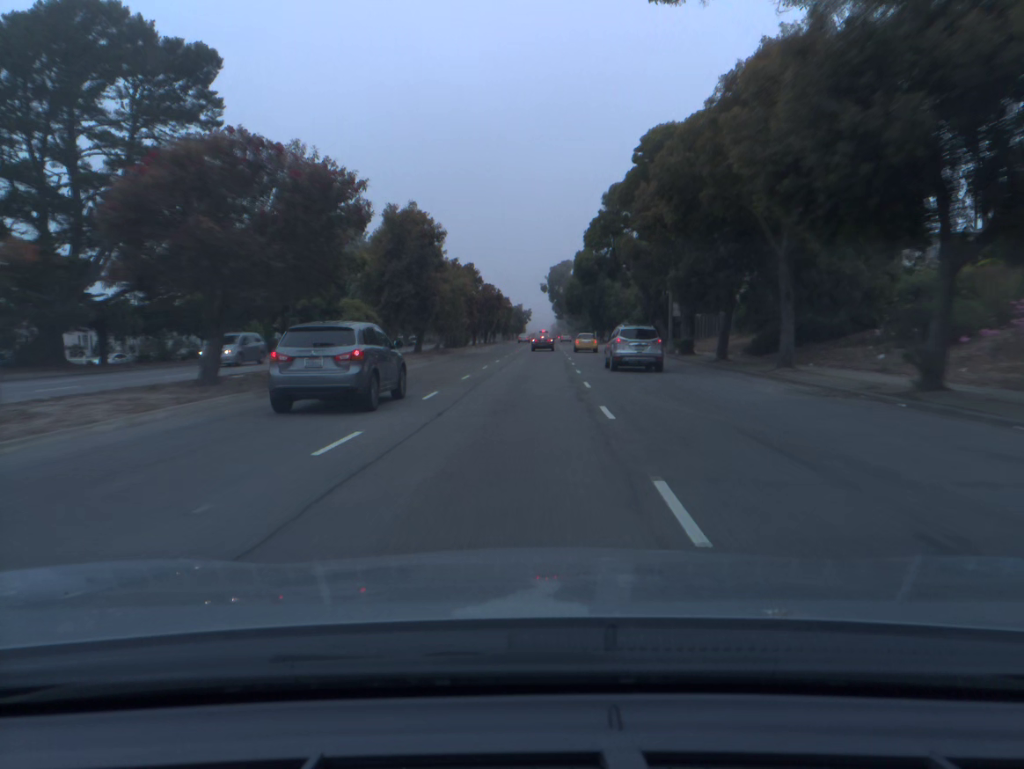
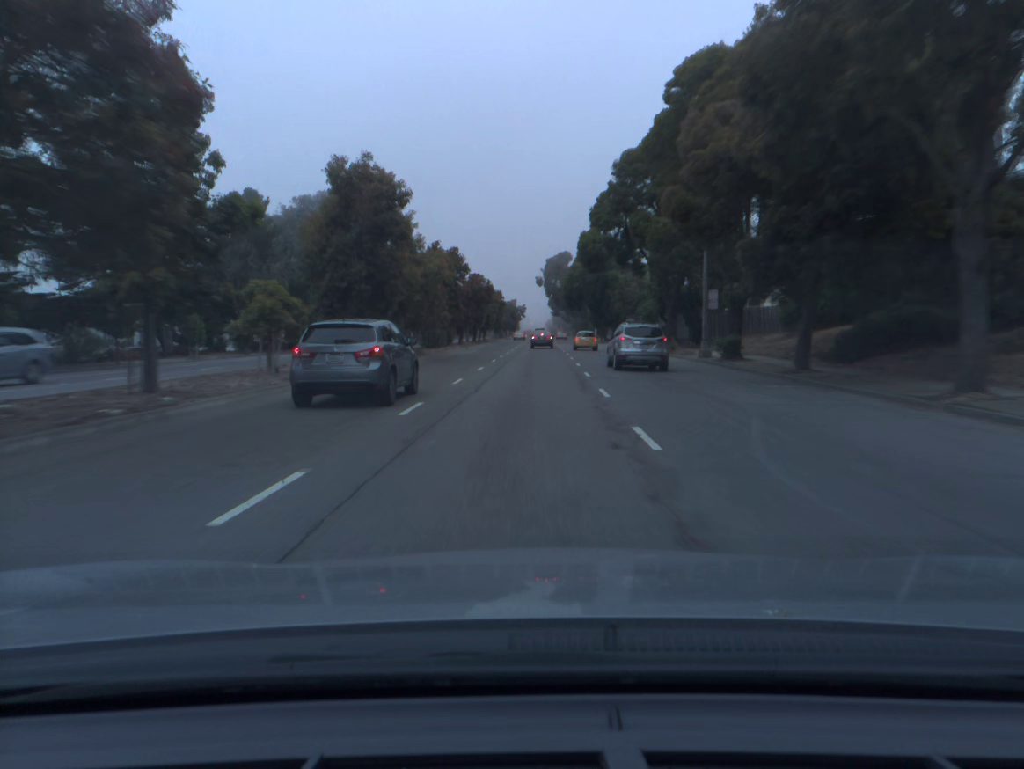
(0.0, +10.9) m; 0°
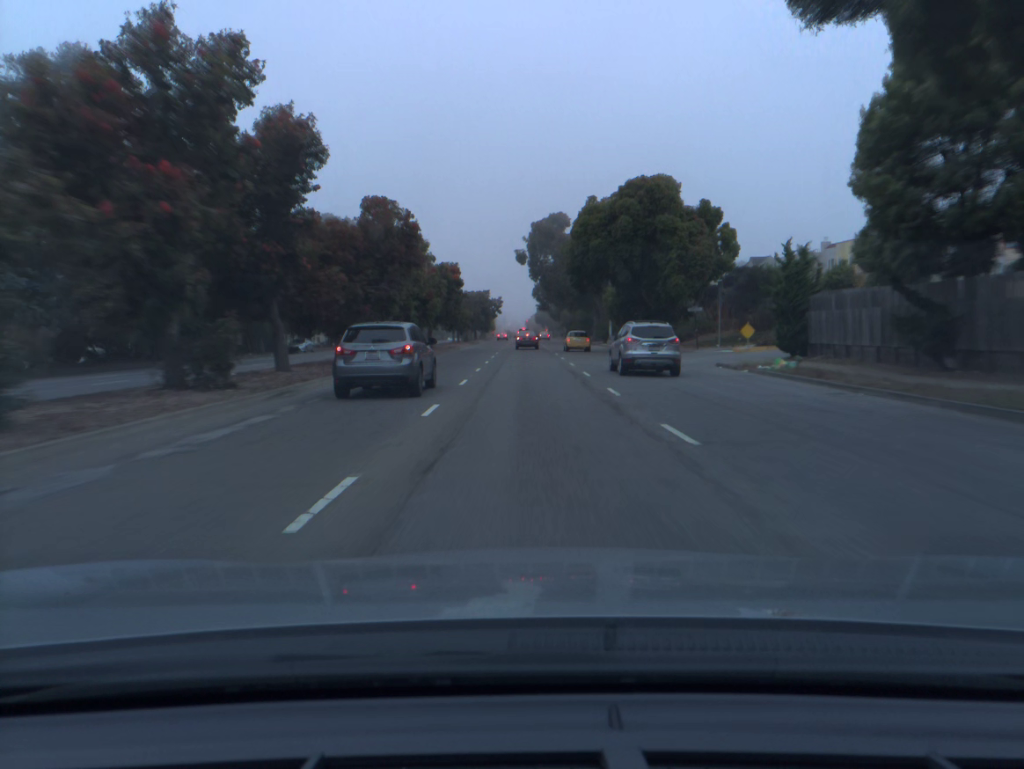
(+0.5, +43.7) m; +2°
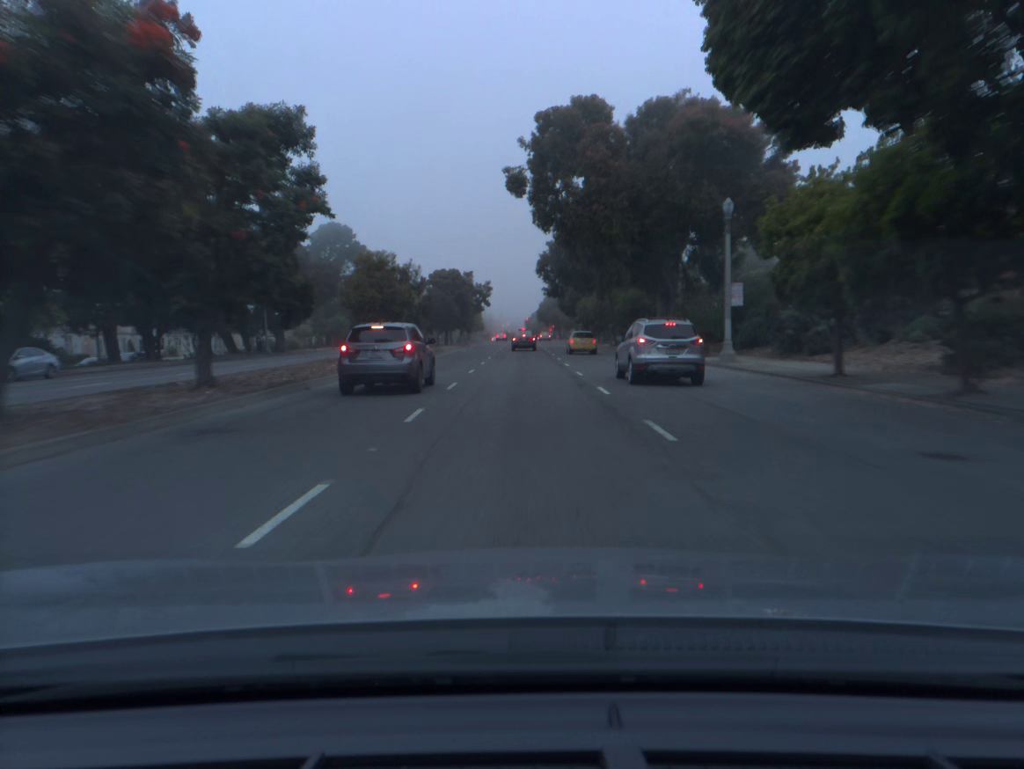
(+0.2, +44.3) m; 0°
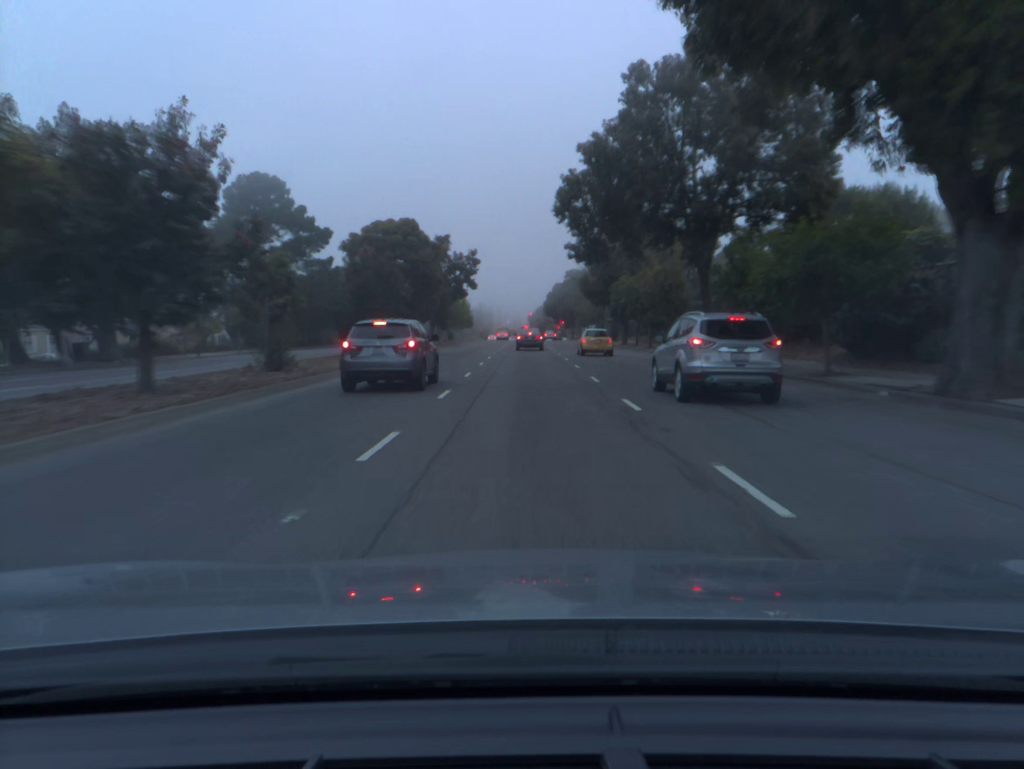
(-0.1, +32.9) m; 0°
